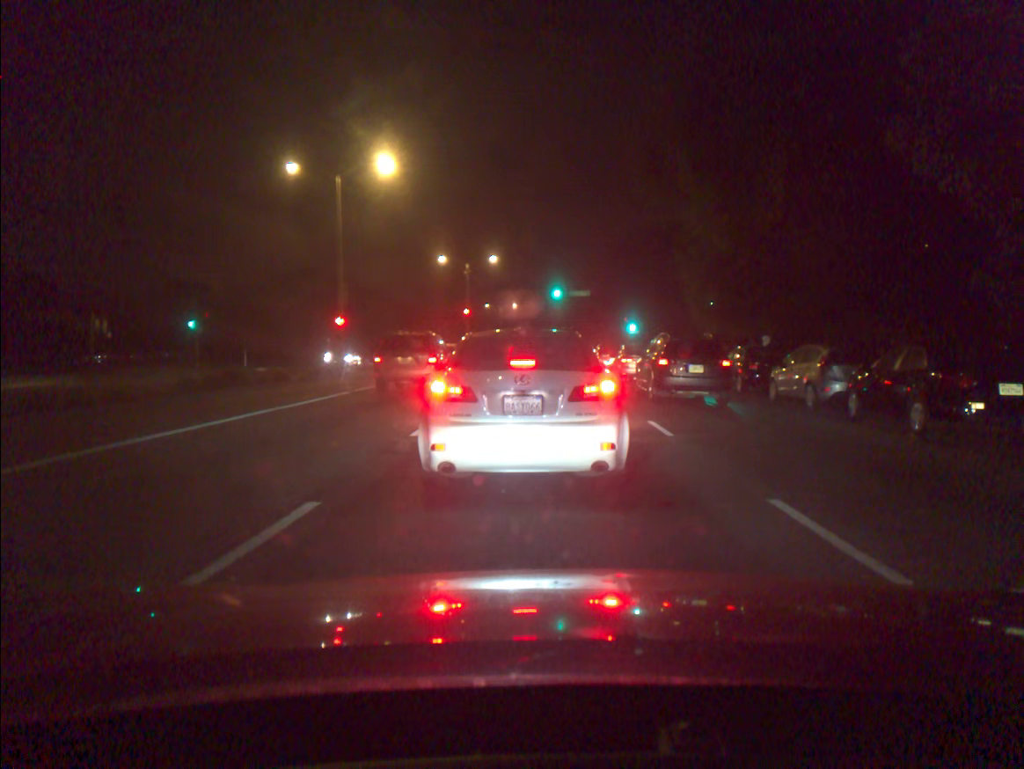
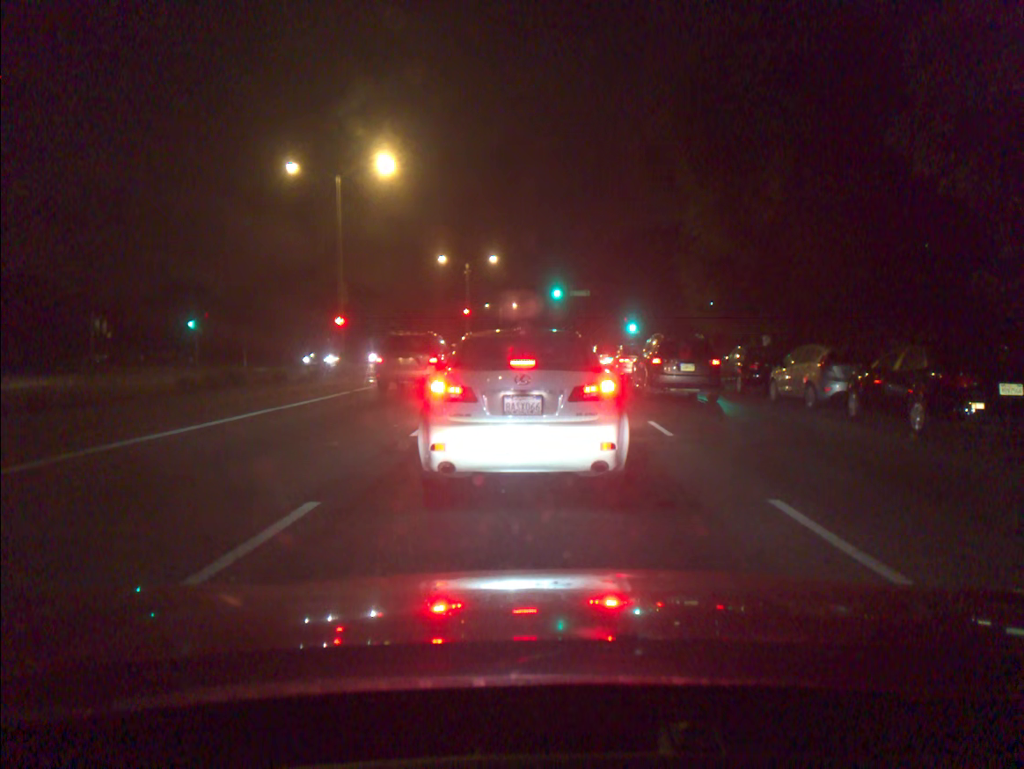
(0.0, 0.0) m; 0°
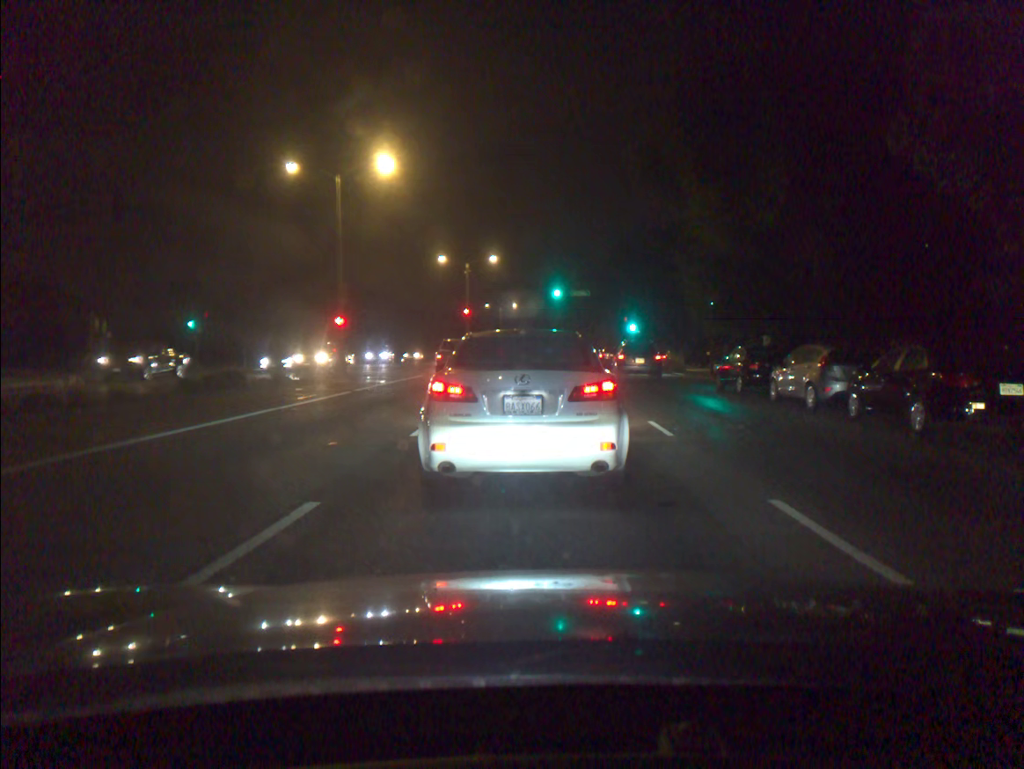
(0.0, +0.1) m; 0°
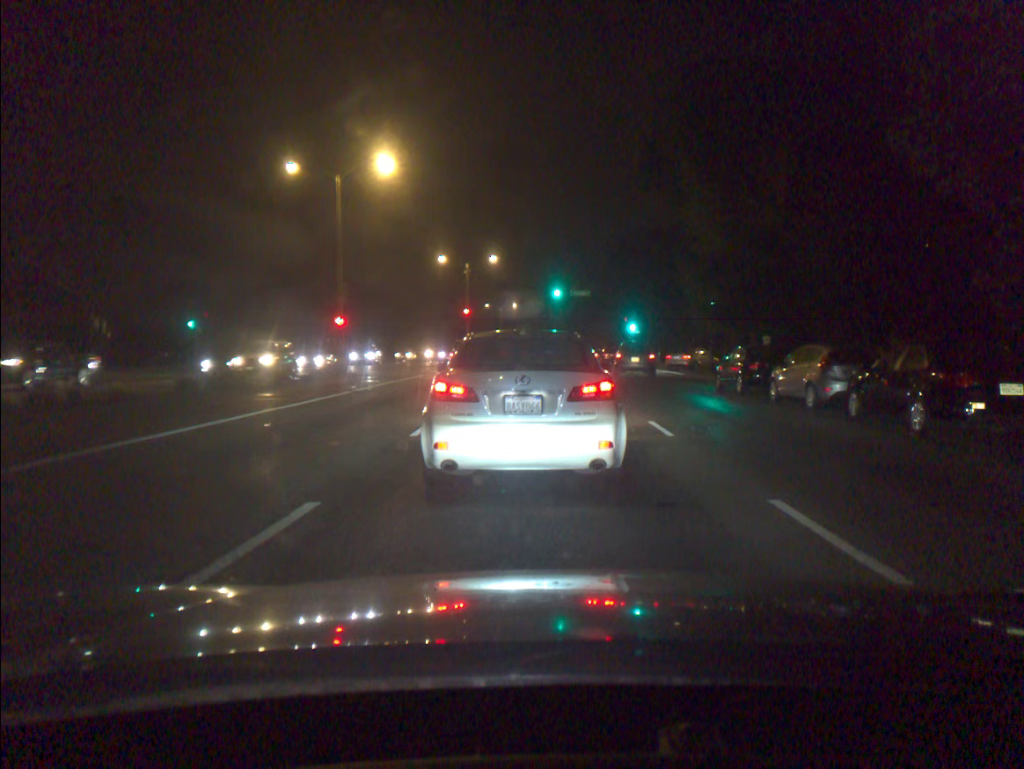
(0.0, 0.0) m; 0°
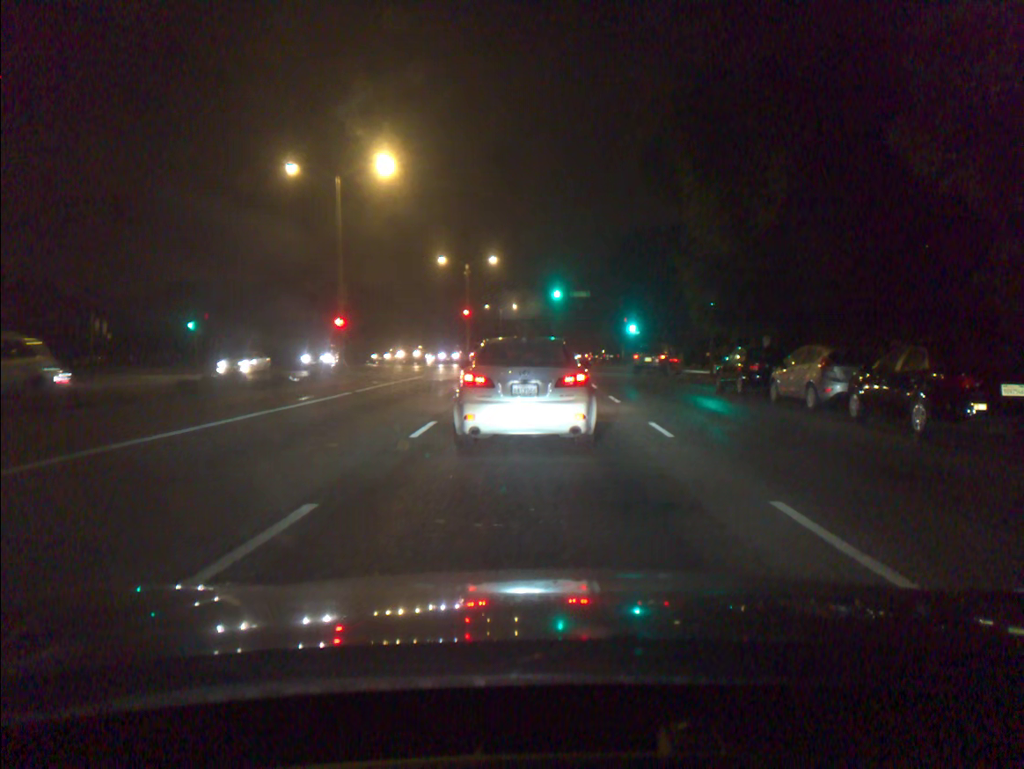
(0.0, +0.1) m; 0°
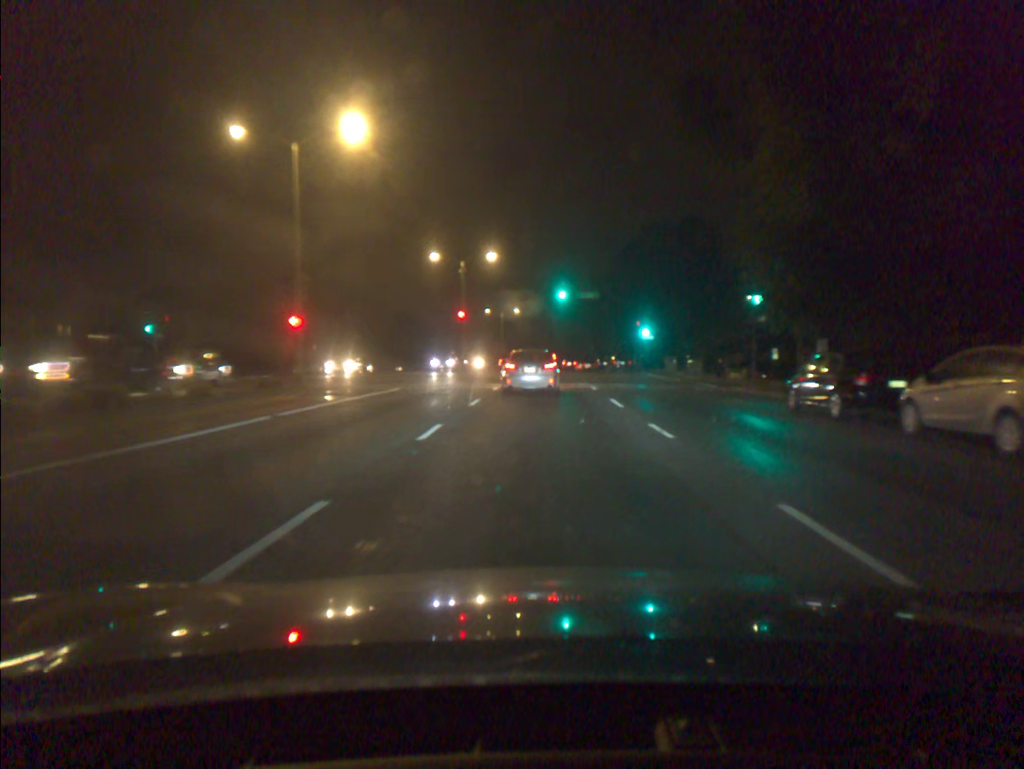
(0.0, +7.0) m; 0°
